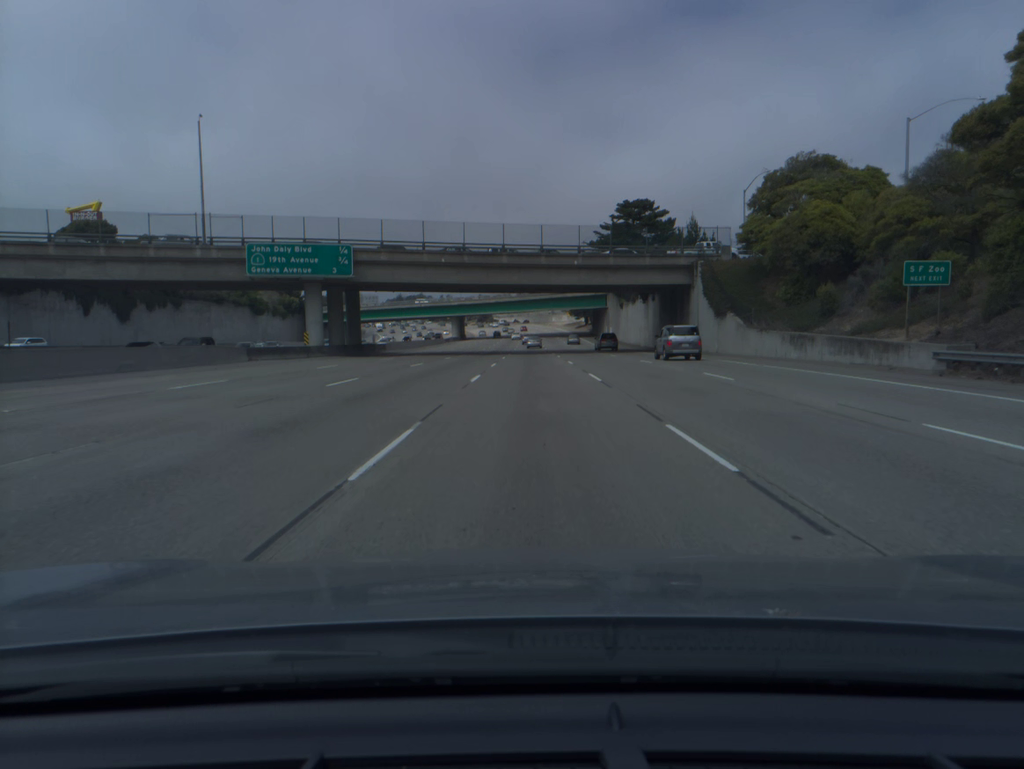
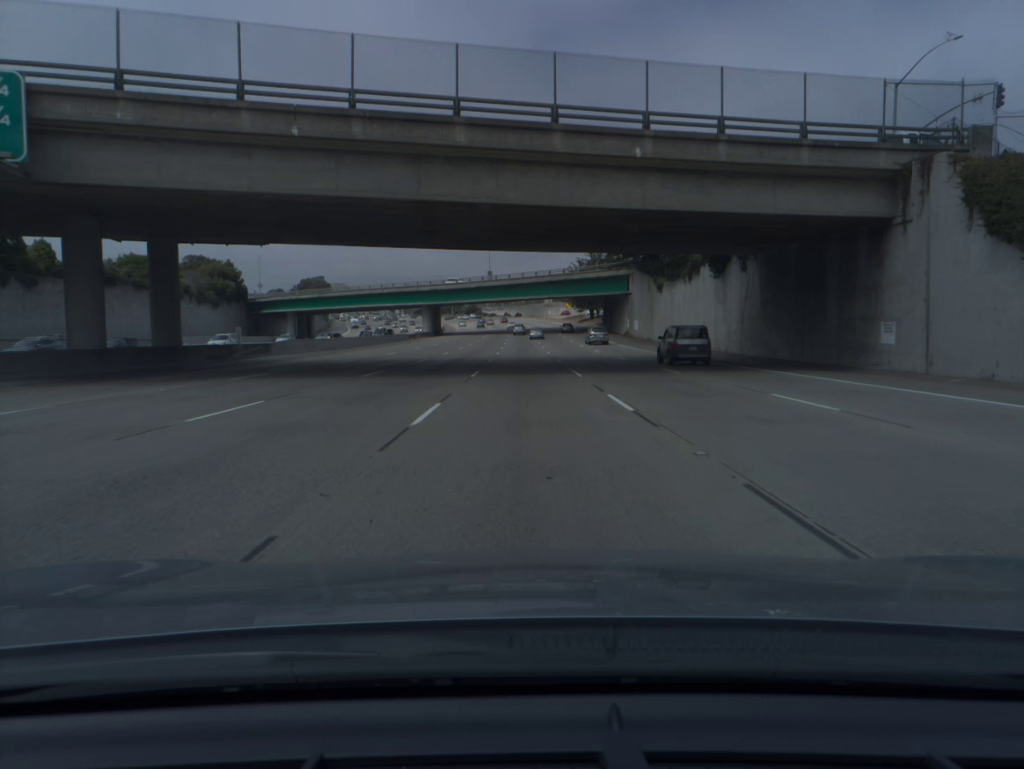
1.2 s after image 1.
(+0.3, +37.3) m; +1°
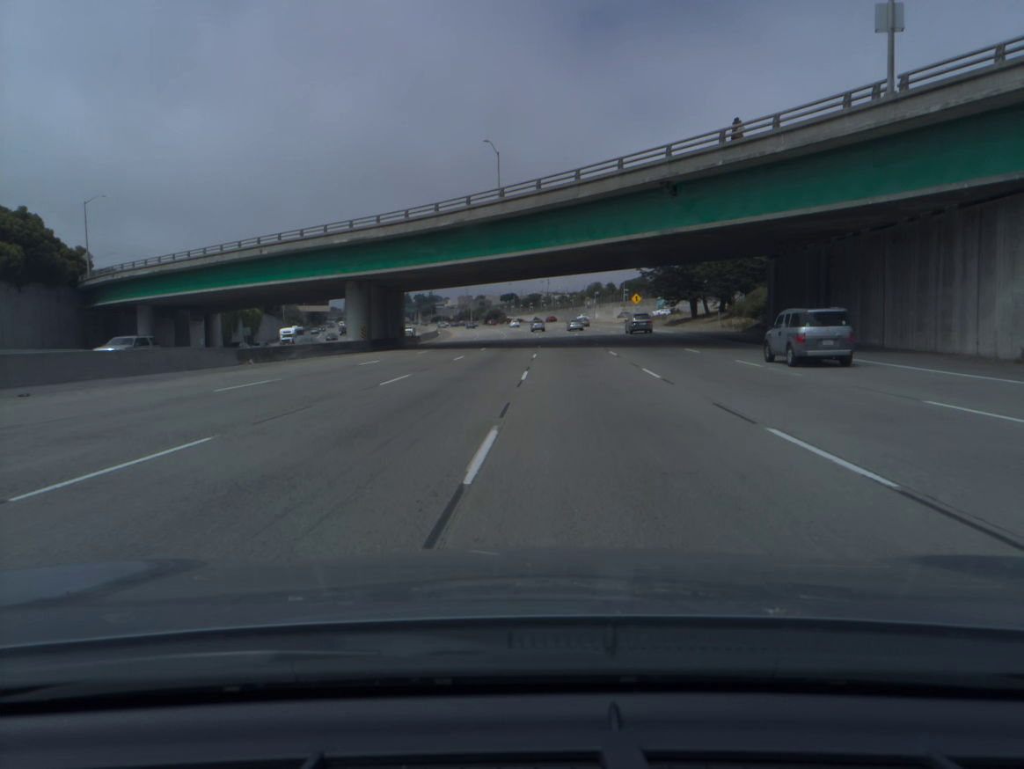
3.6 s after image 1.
(-1.2, +76.3) m; -2°
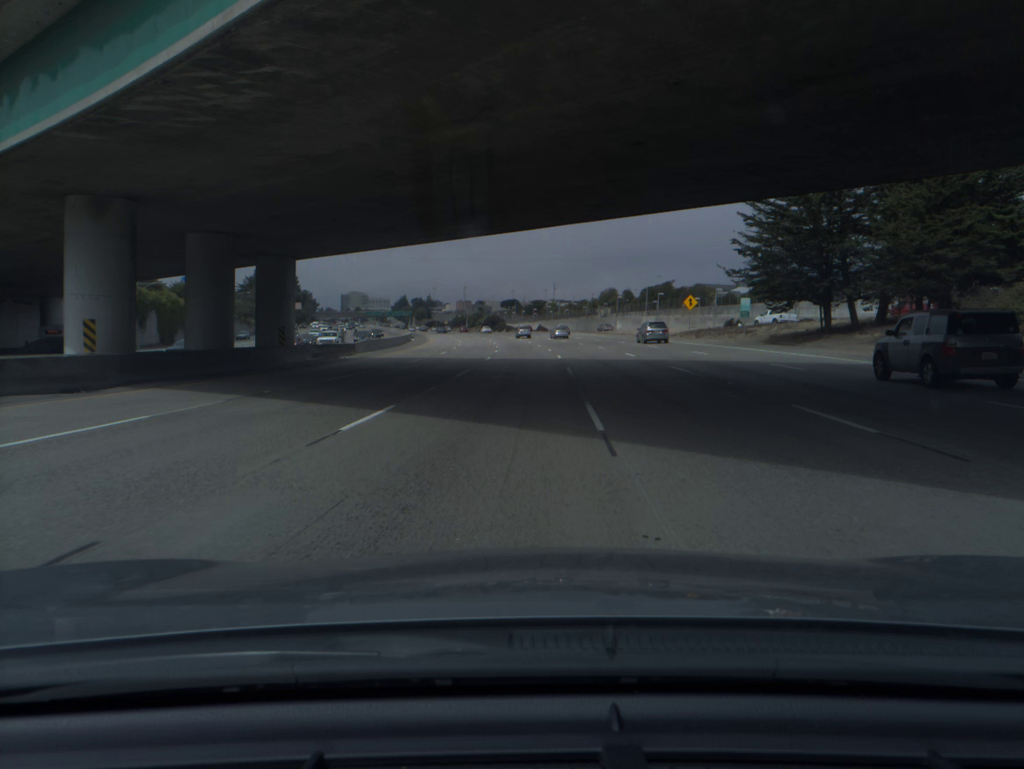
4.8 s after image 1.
(-0.2, +38.9) m; 0°
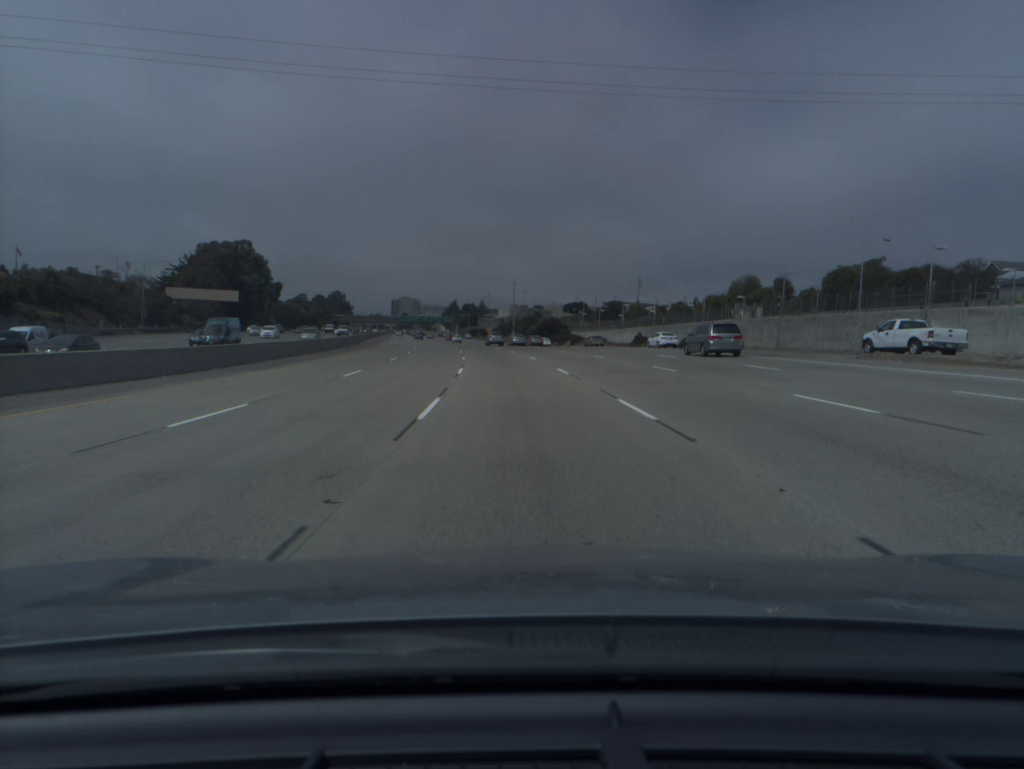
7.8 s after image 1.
(-2.2, +97.9) m; -4°
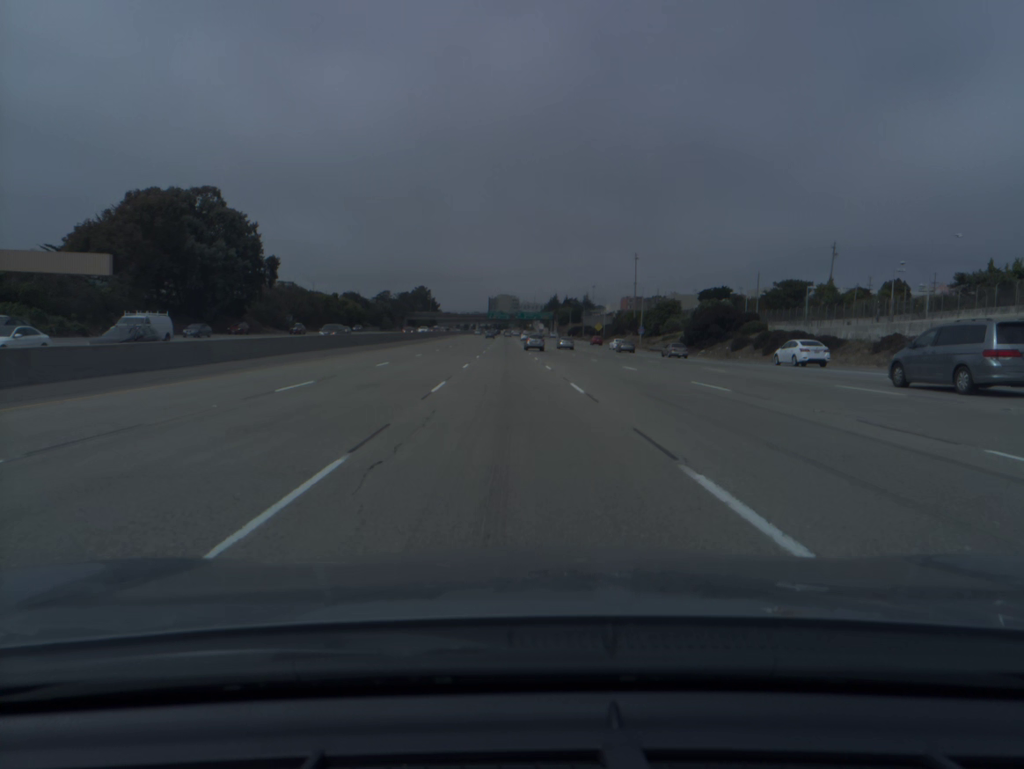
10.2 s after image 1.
(-5.1, +78.7) m; -7°
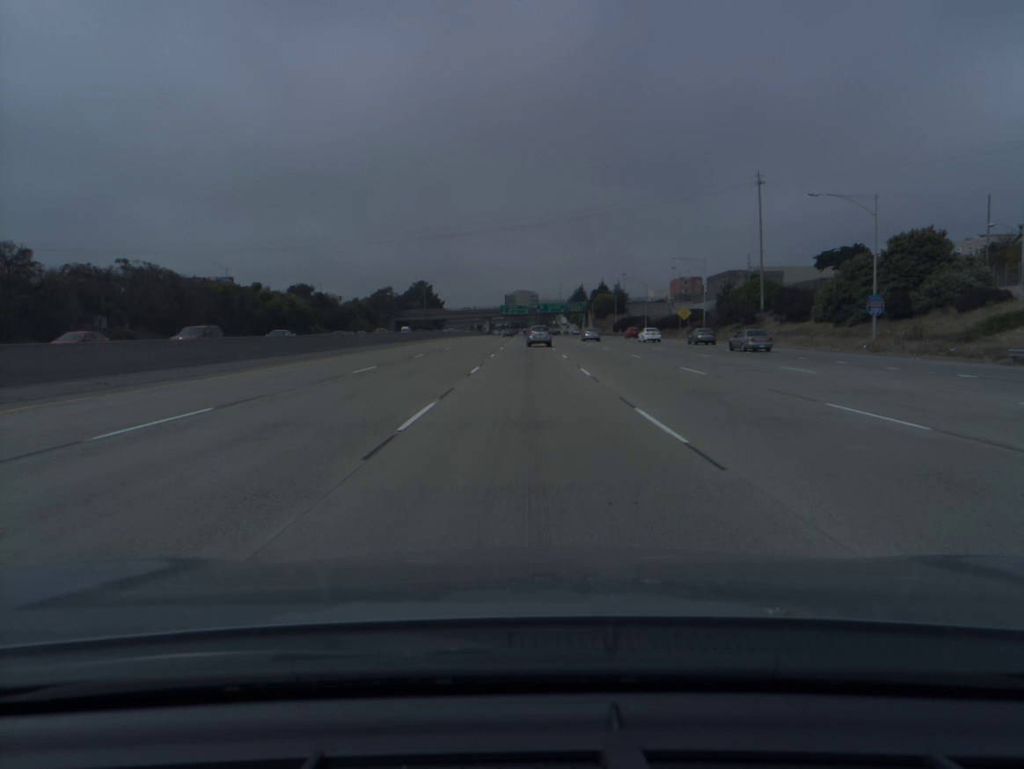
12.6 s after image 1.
(-1.8, +79.9) m; -2°
